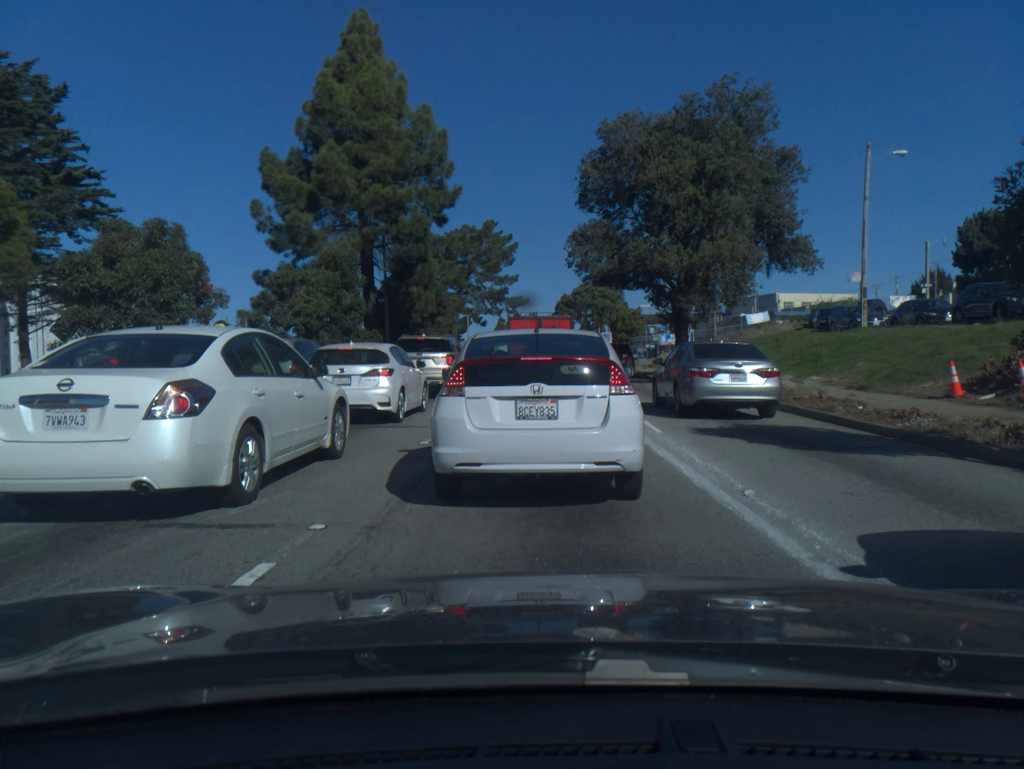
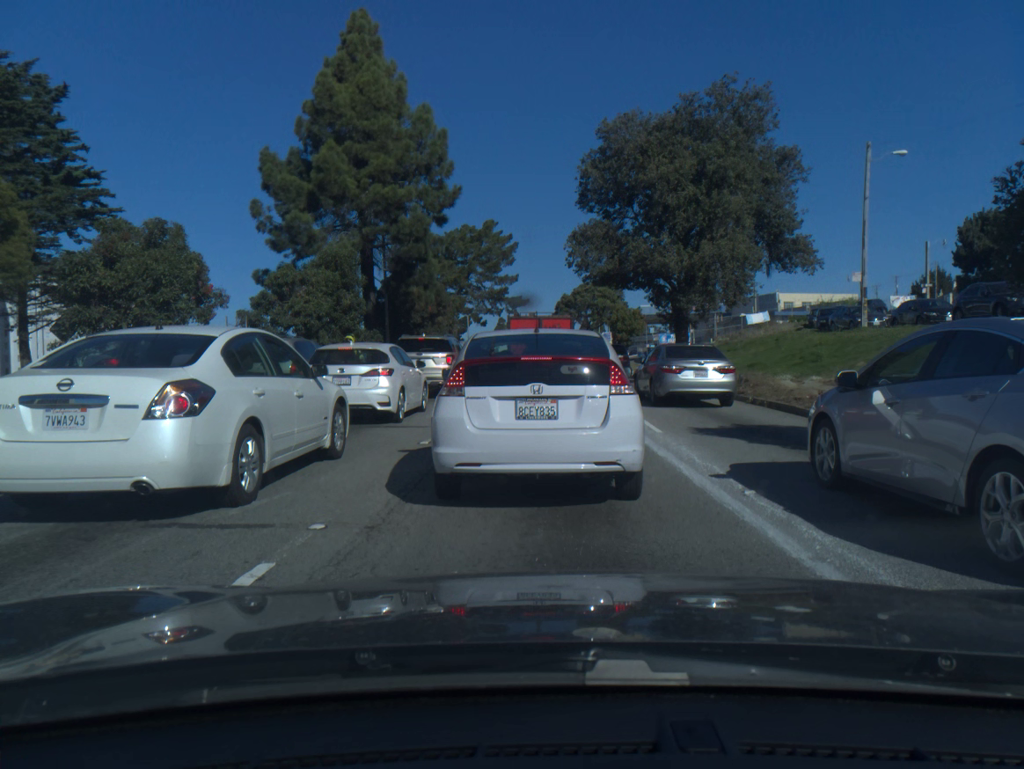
(0.0, 0.0) m; 0°
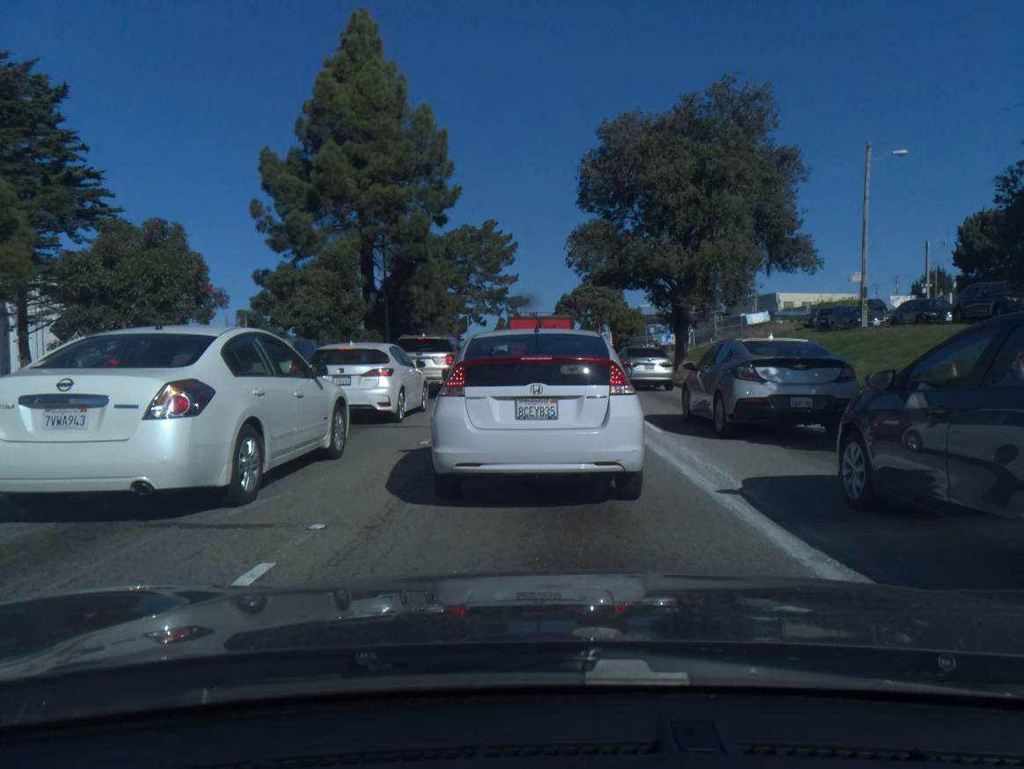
(0.0, 0.0) m; 0°
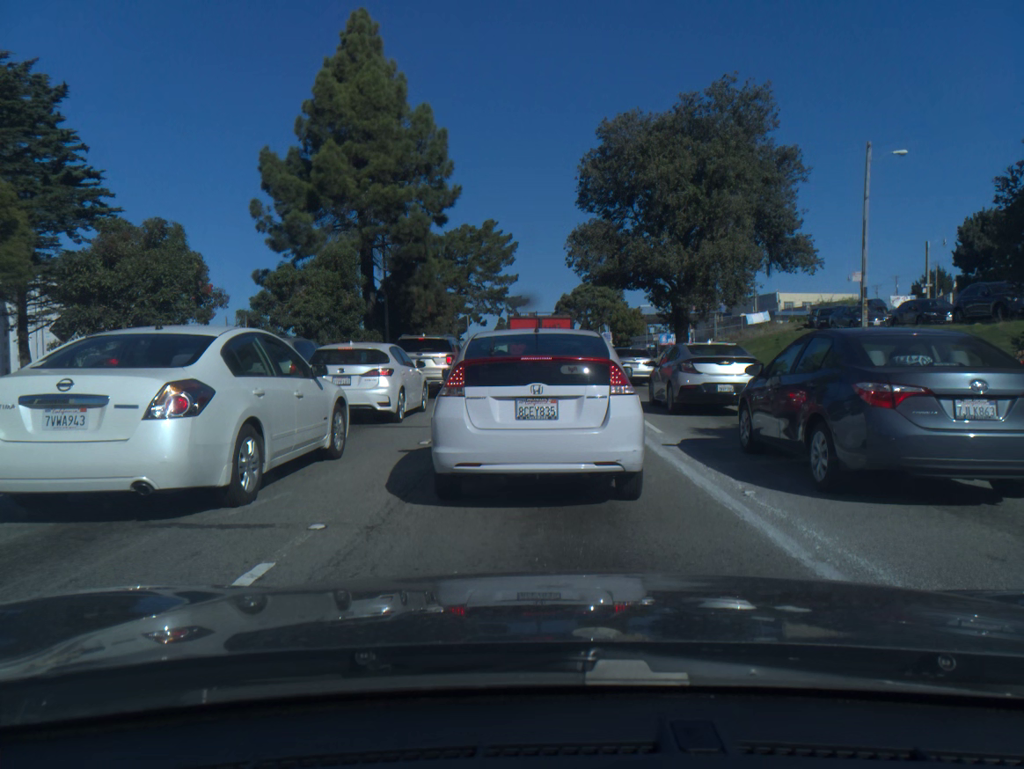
(0.0, 0.0) m; 0°
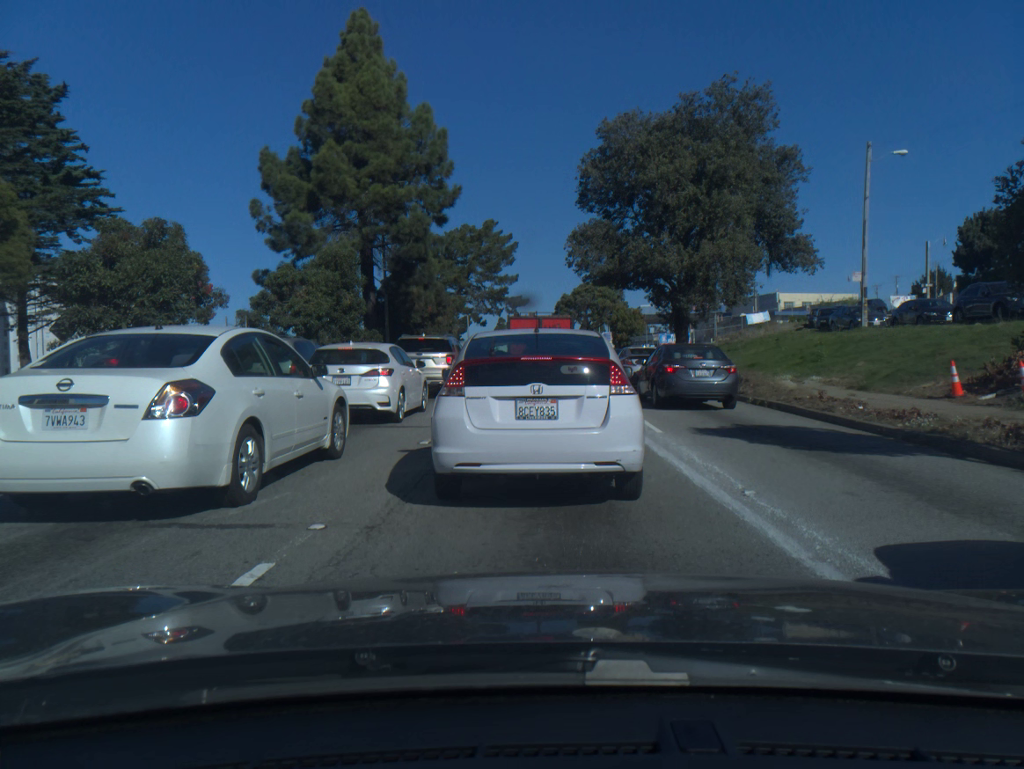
(0.0, 0.0) m; 0°
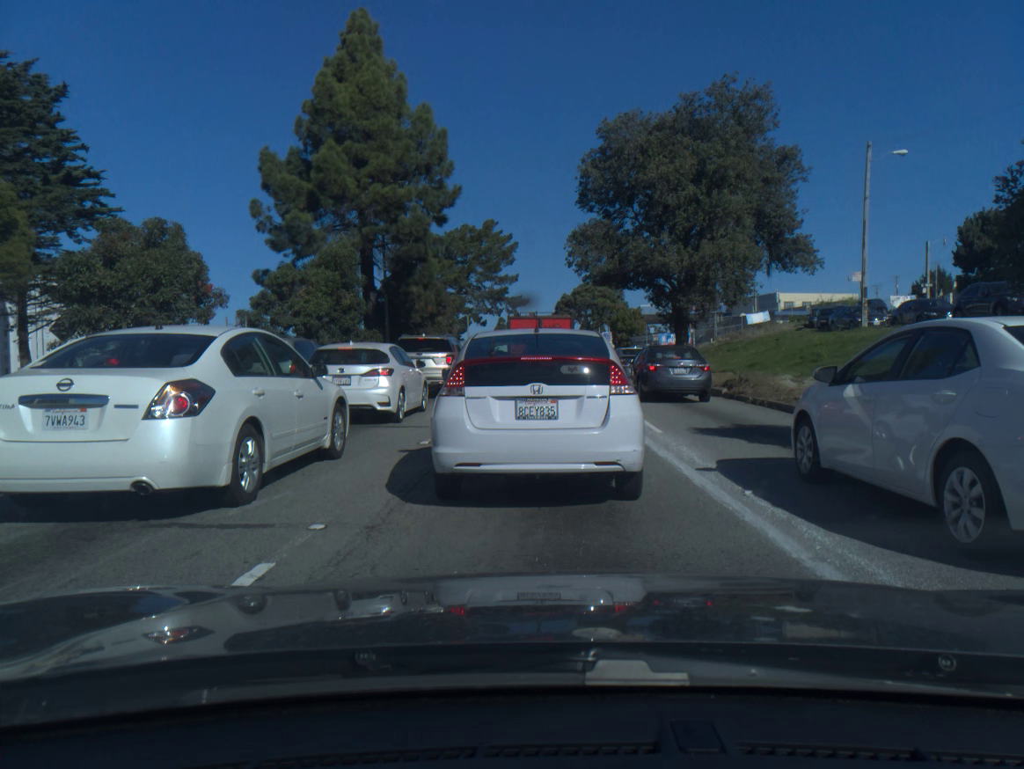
(0.0, 0.0) m; 0°
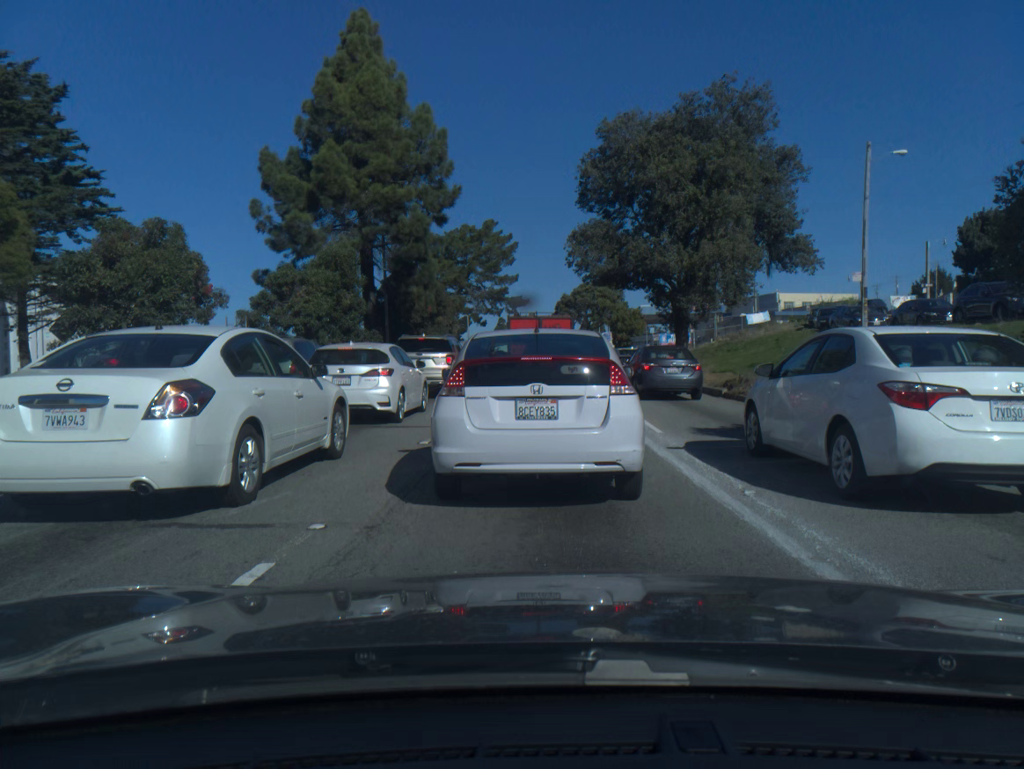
(0.0, 0.0) m; 0°
